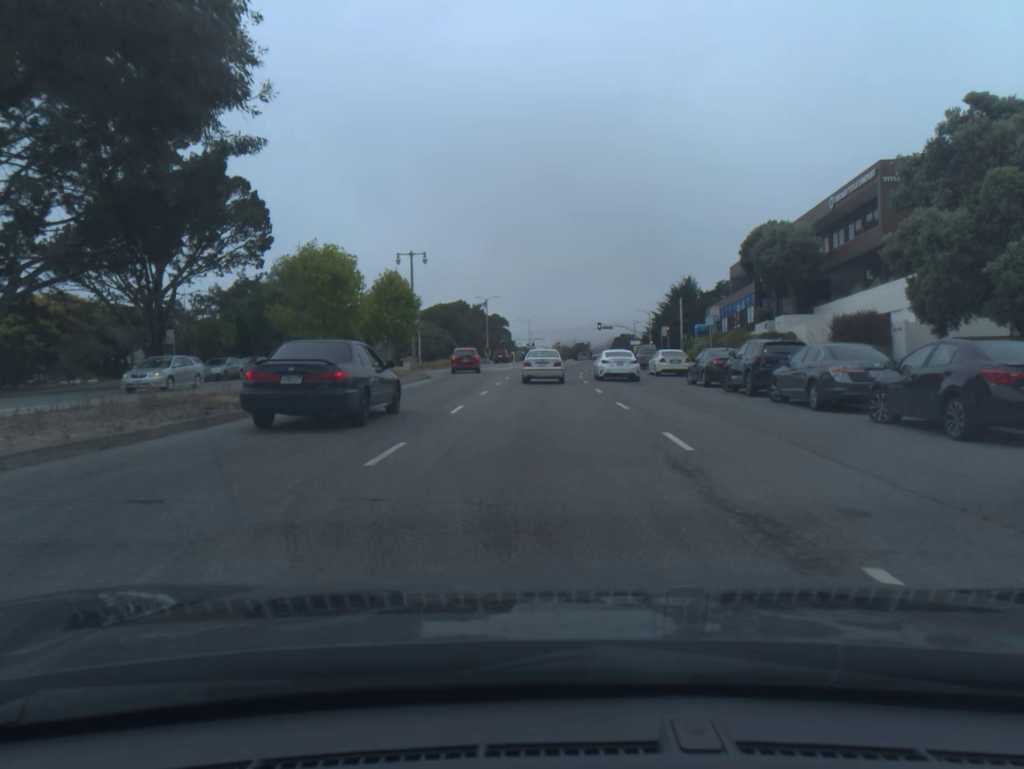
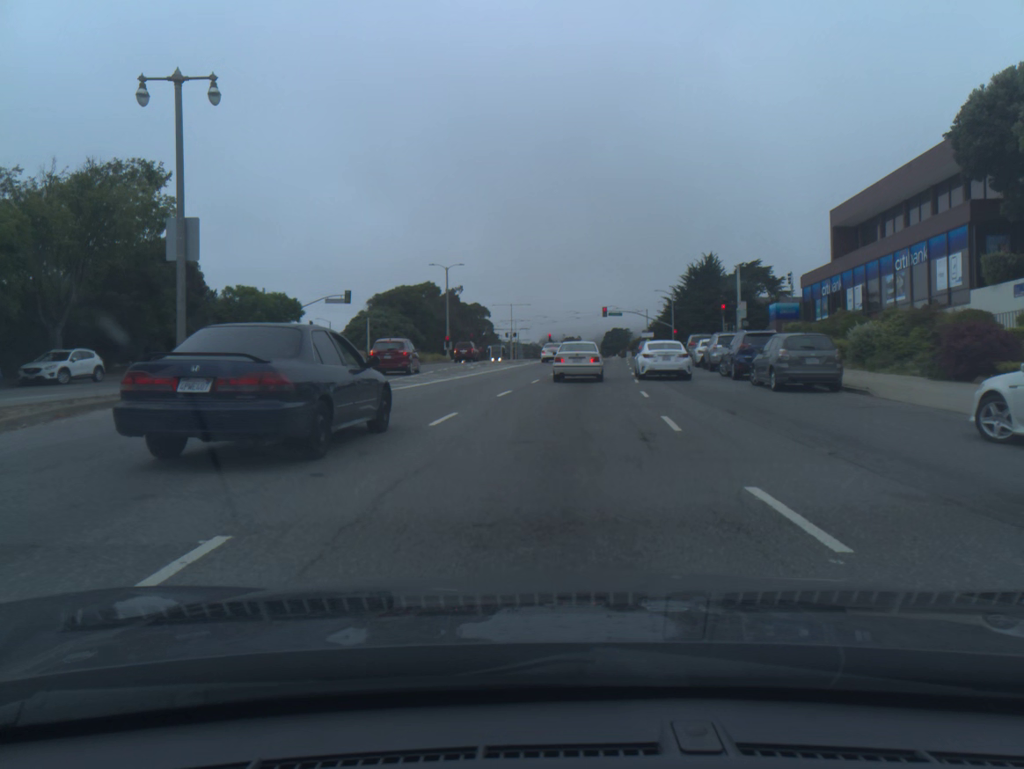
(+0.1, +34.6) m; +1°
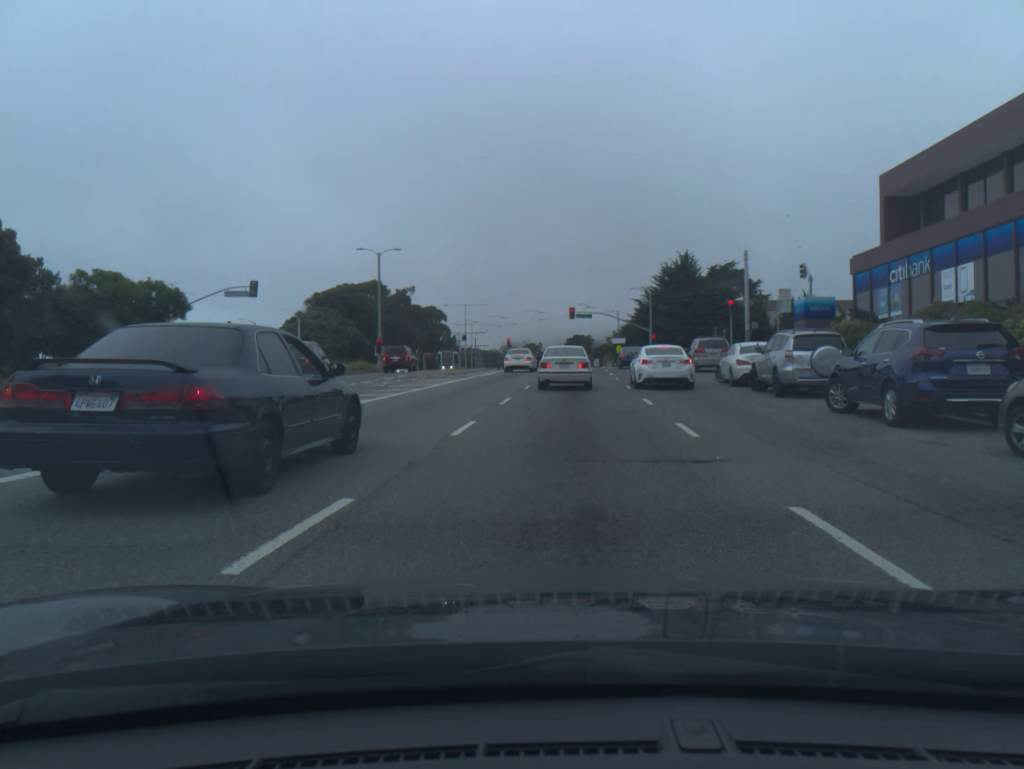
(+0.3, +15.1) m; +3°
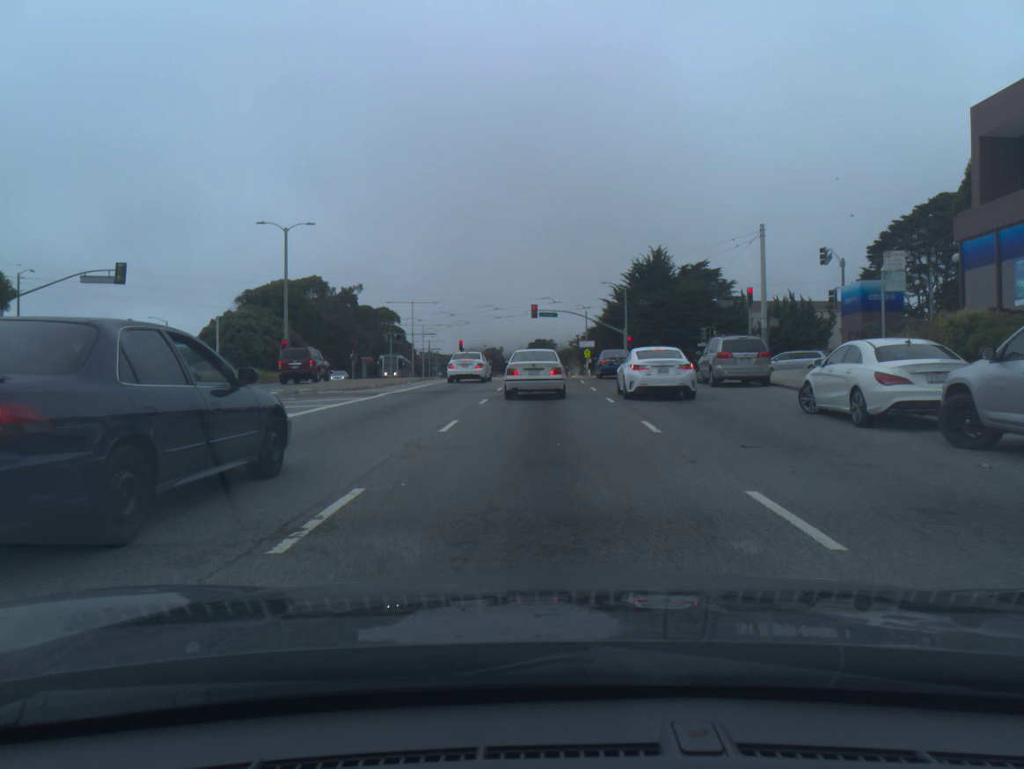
(+0.3, +13.3) m; +3°
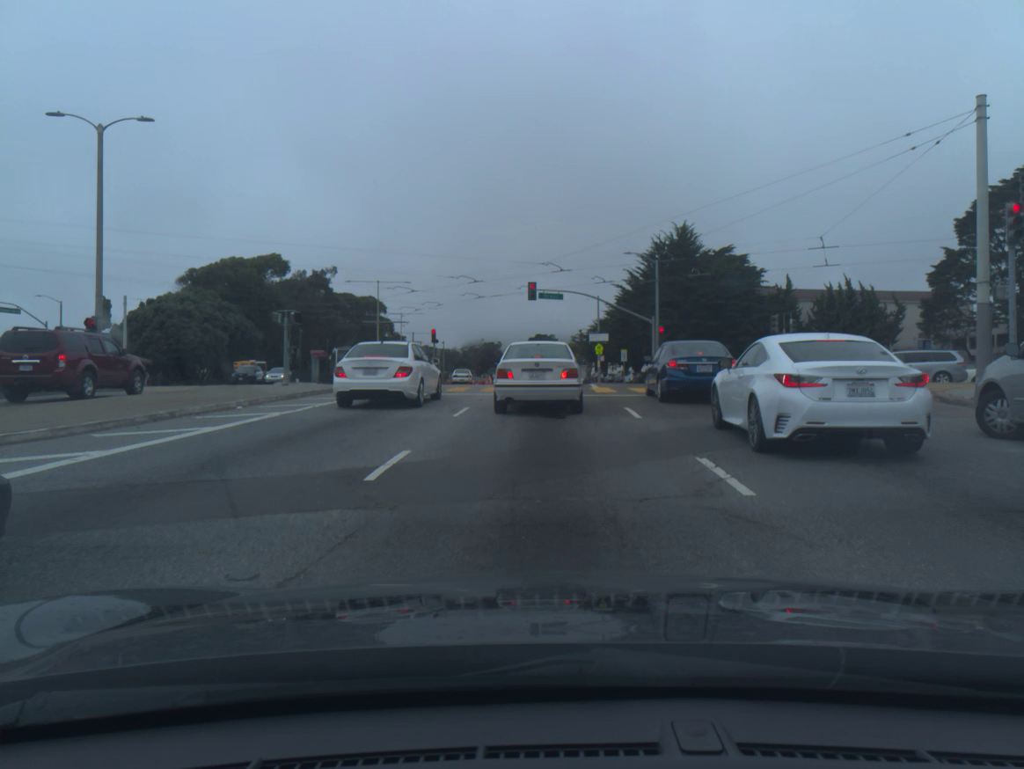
(0.0, +20.0) m; 0°
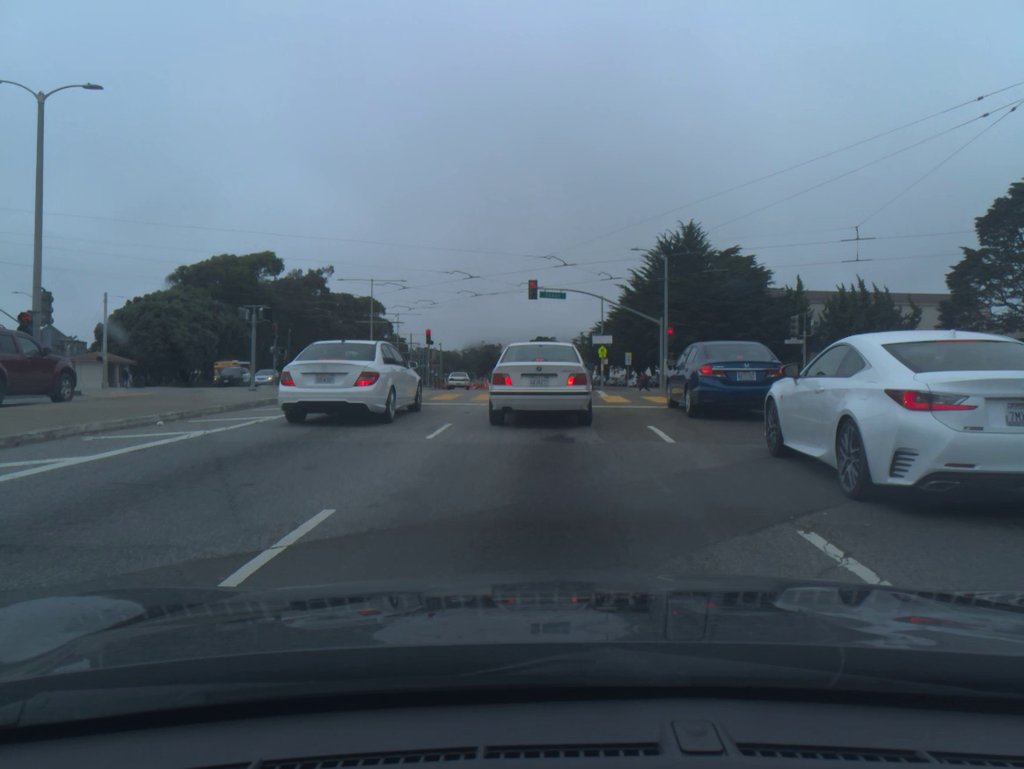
(0.0, +3.5) m; 0°
